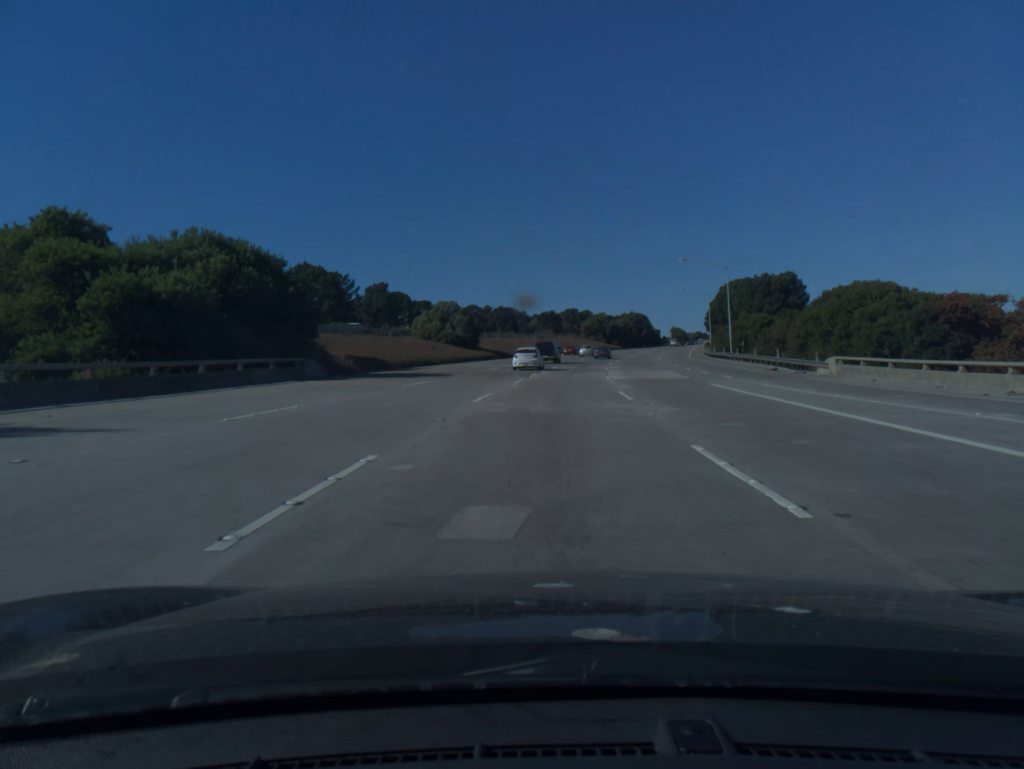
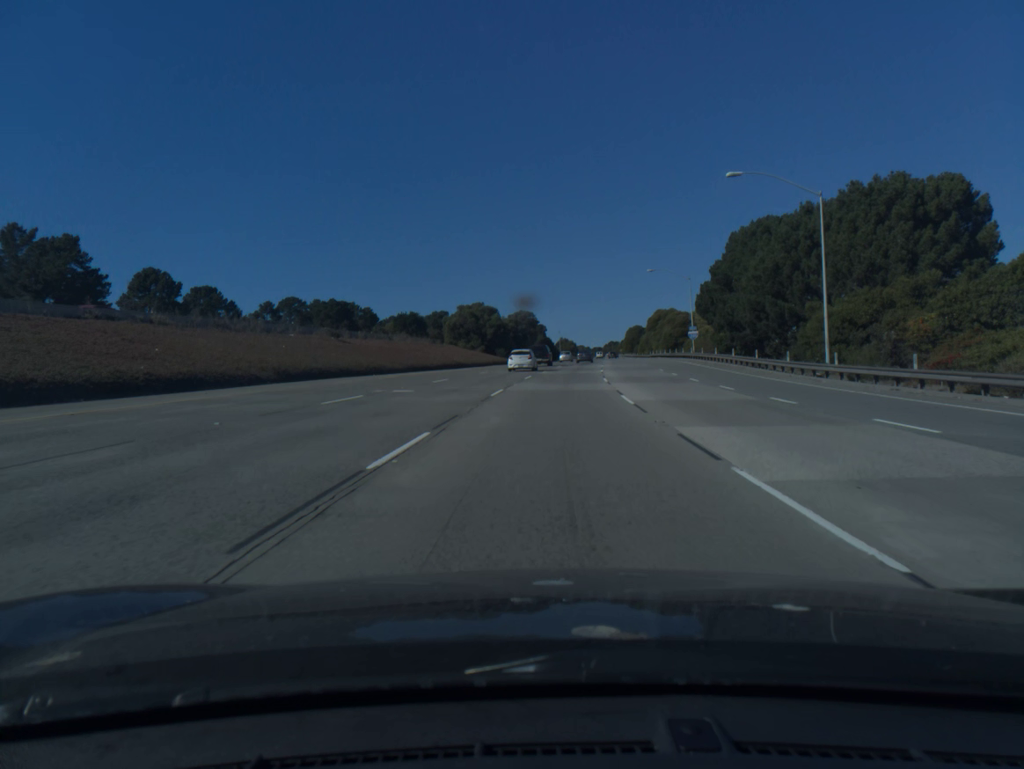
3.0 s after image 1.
(+6.8, +88.9) m; +9°
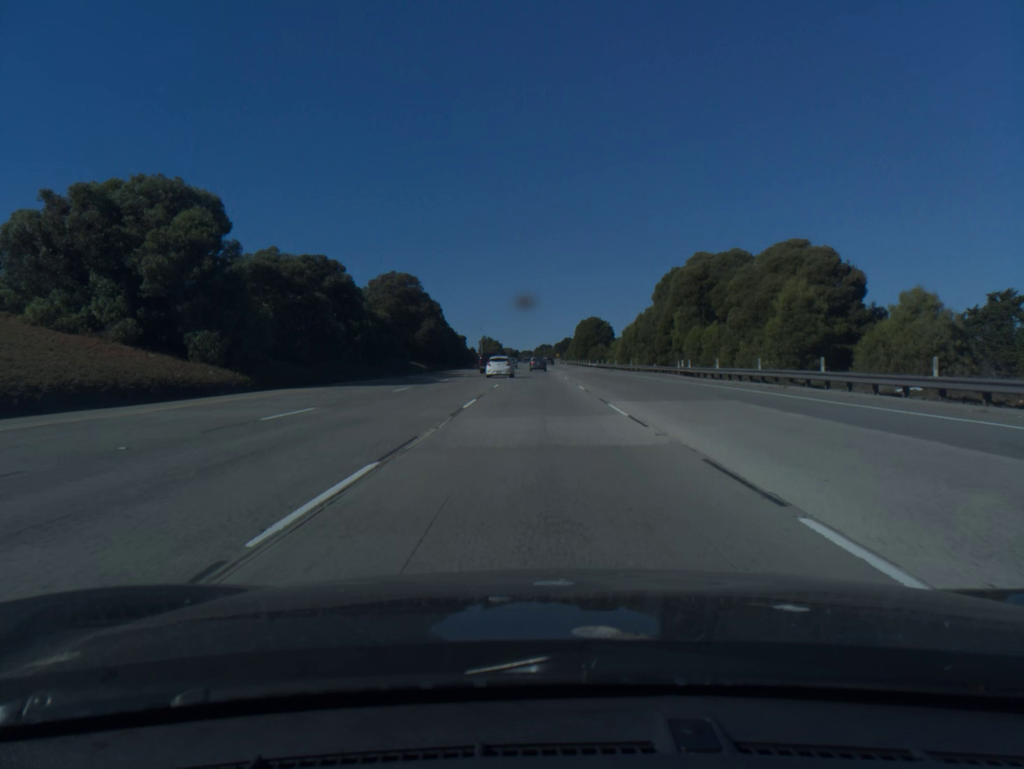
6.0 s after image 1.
(+5.1, +90.0) m; +5°
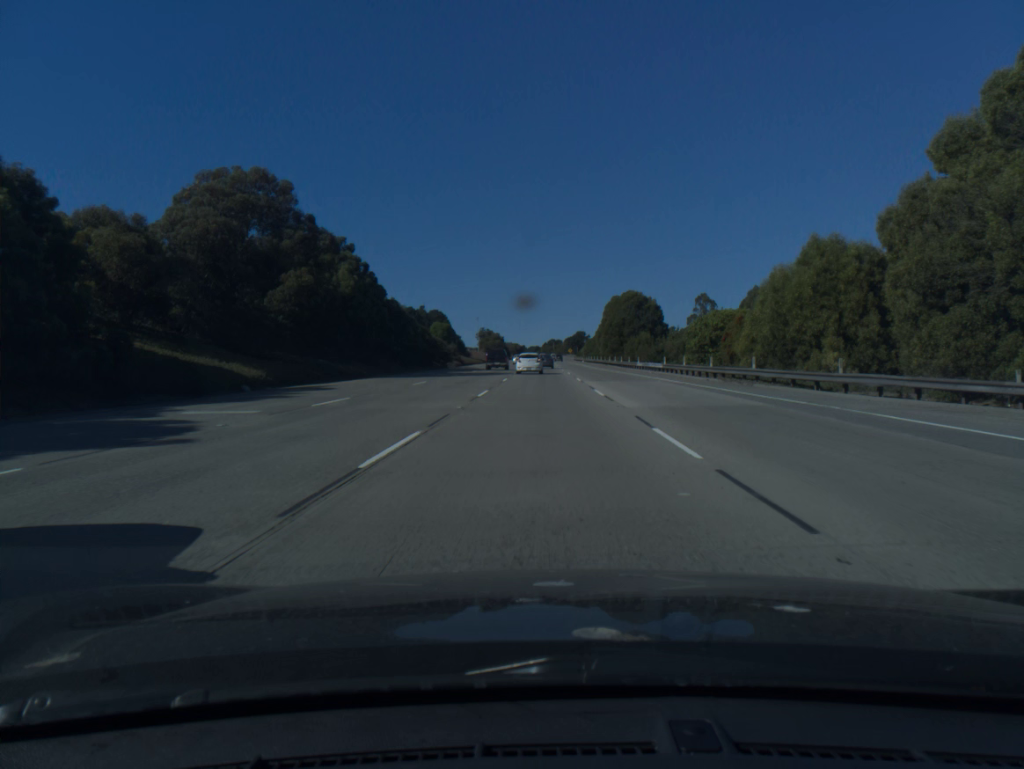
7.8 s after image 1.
(-0.2, +54.8) m; -1°
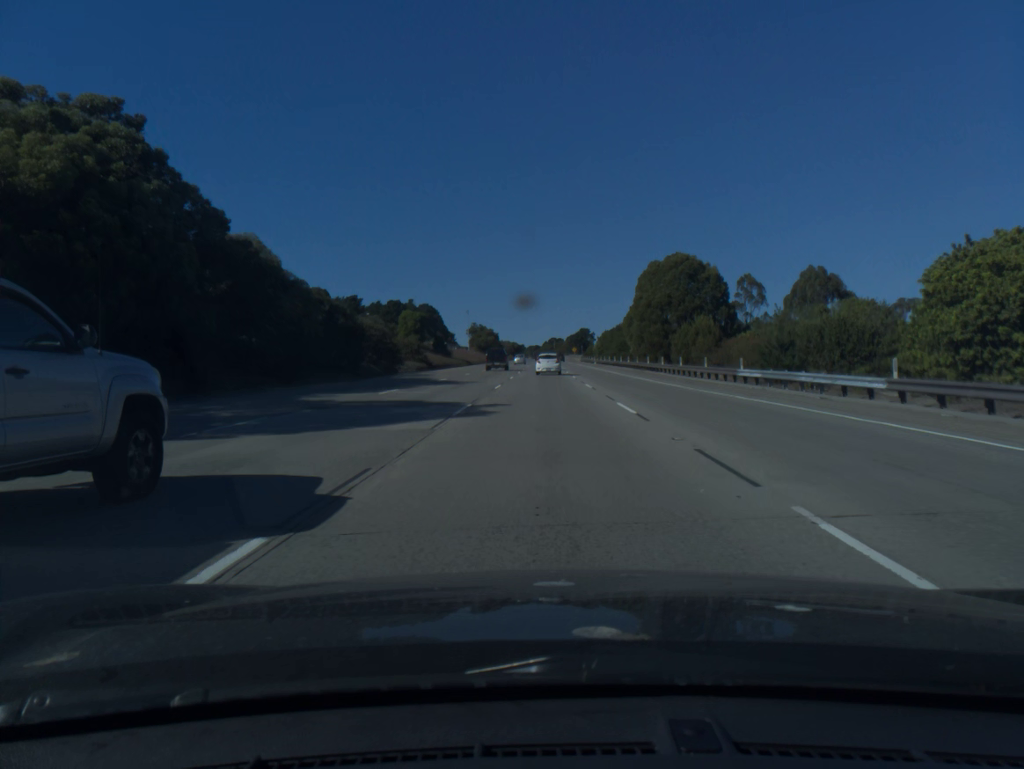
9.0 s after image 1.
(-0.1, +36.6) m; 0°
